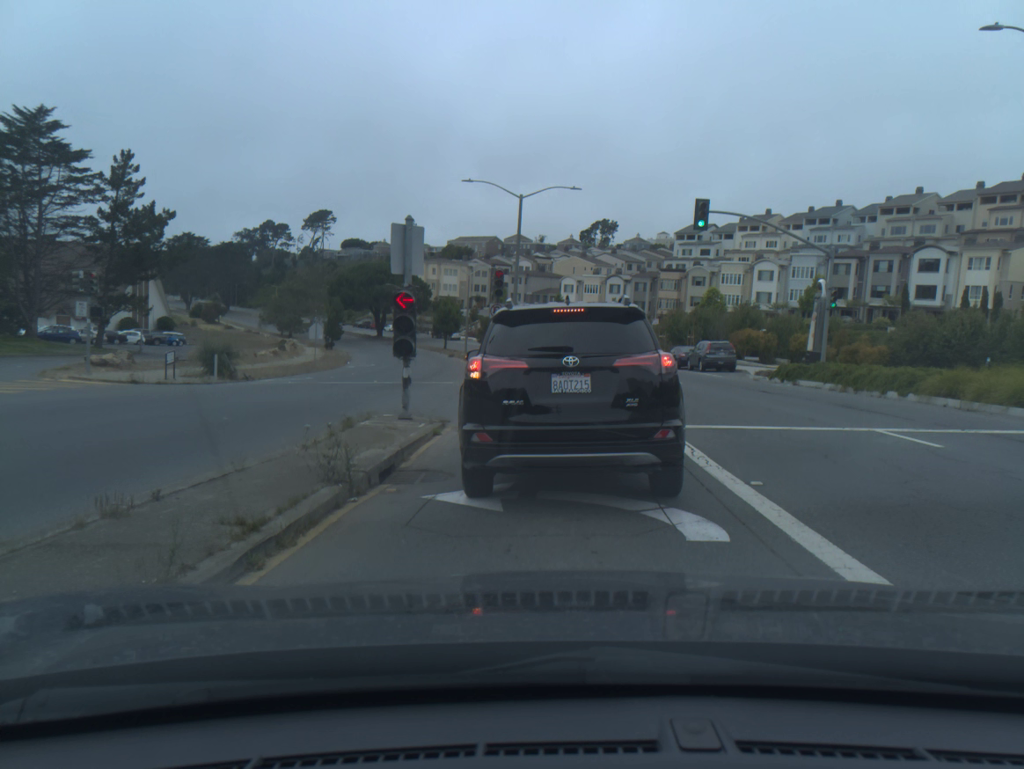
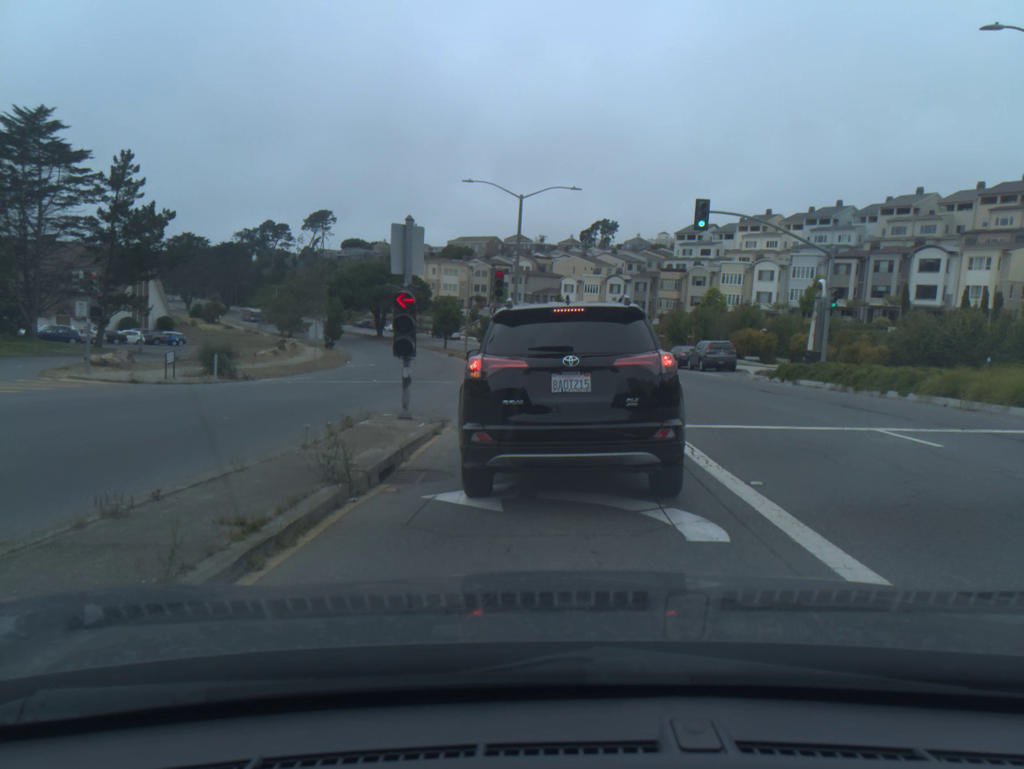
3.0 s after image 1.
(0.0, 0.0) m; 0°
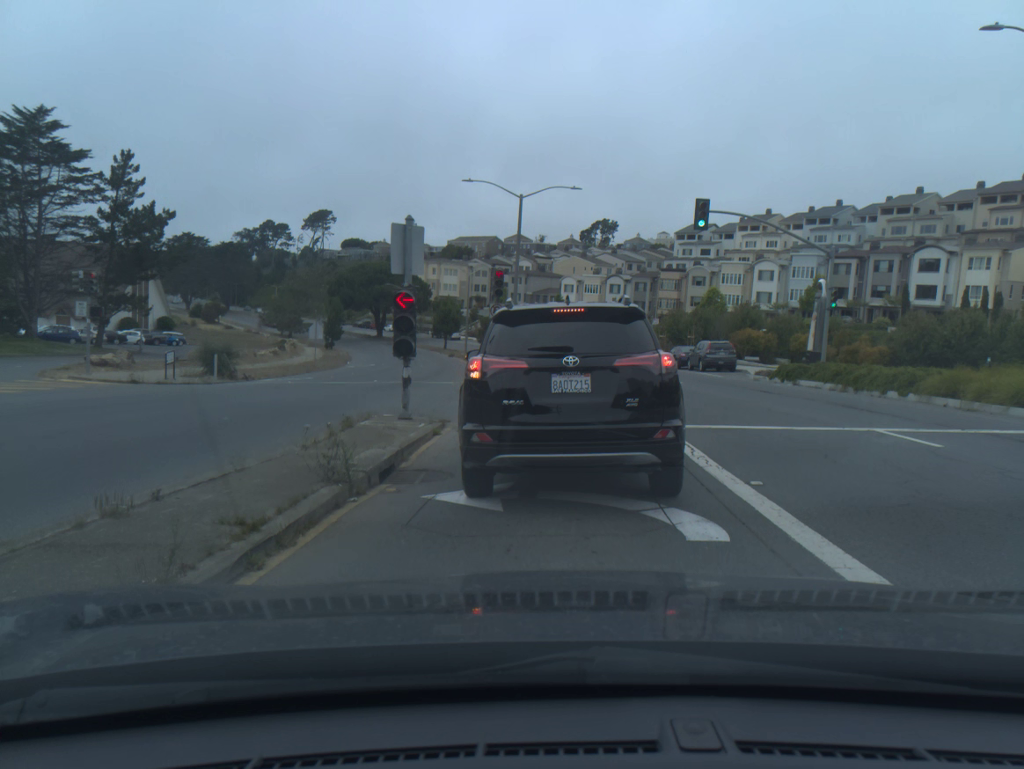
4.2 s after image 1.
(0.0, 0.0) m; 0°
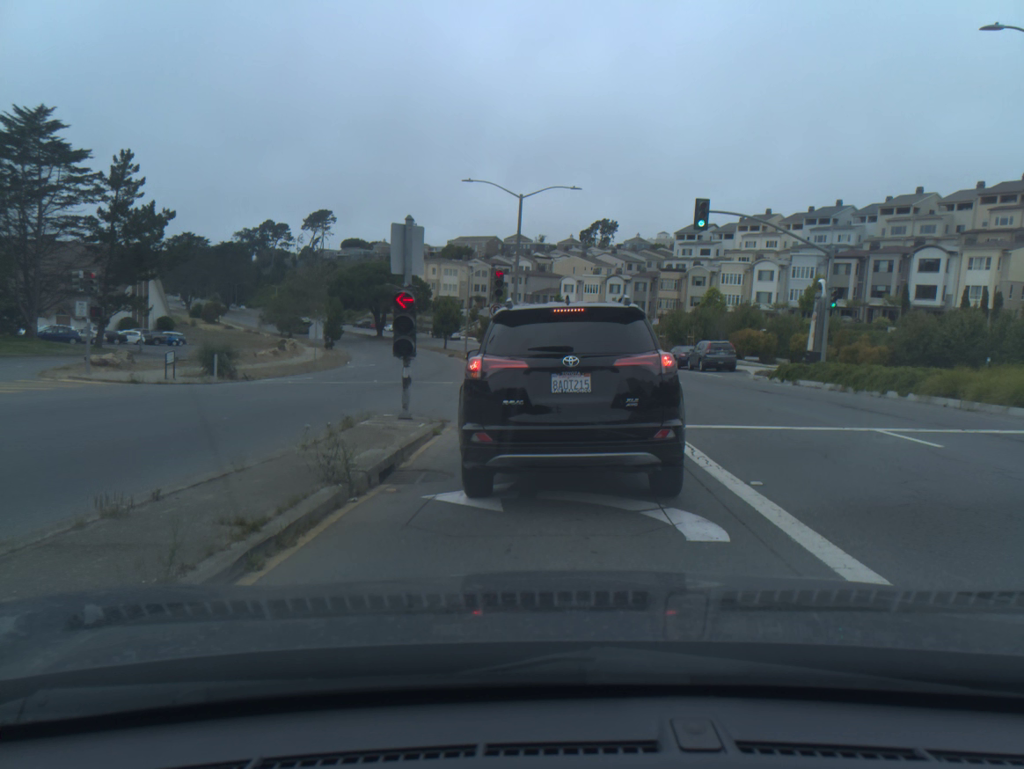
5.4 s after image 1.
(0.0, -0.1) m; 0°
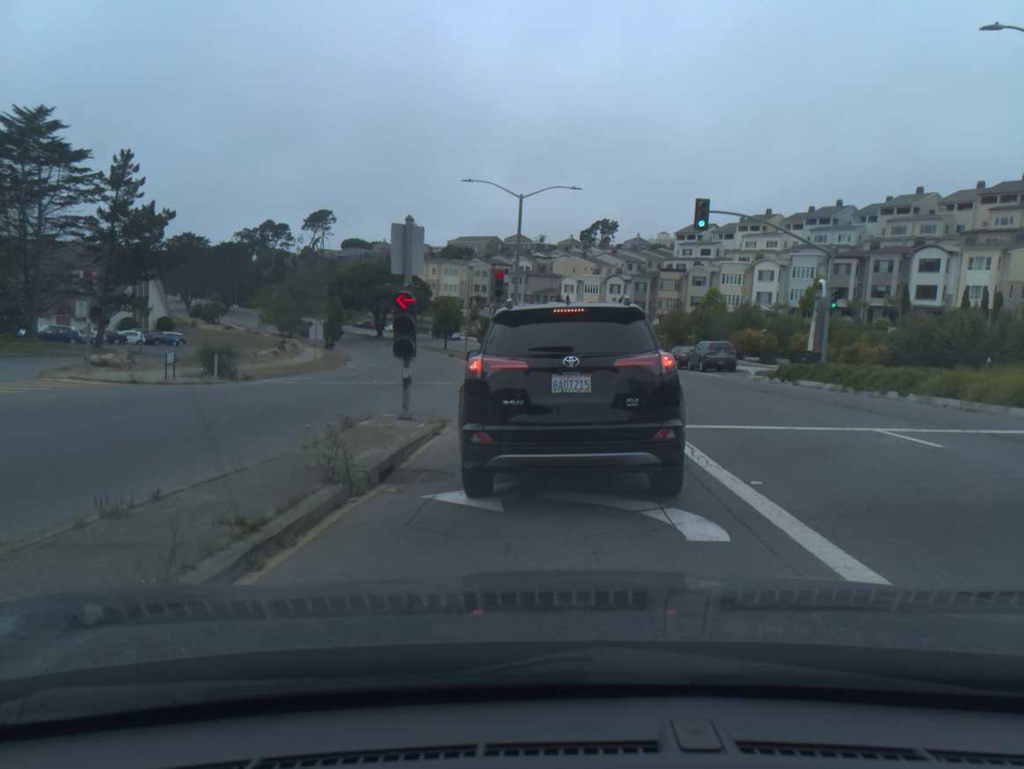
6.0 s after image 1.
(0.0, 0.0) m; 0°
